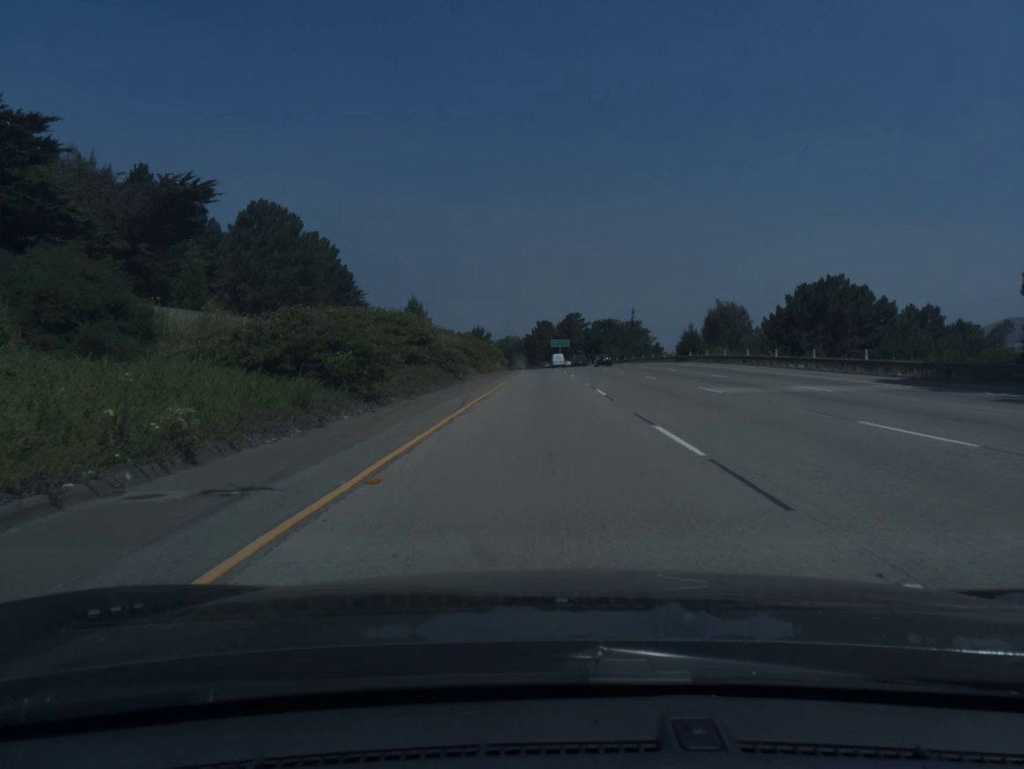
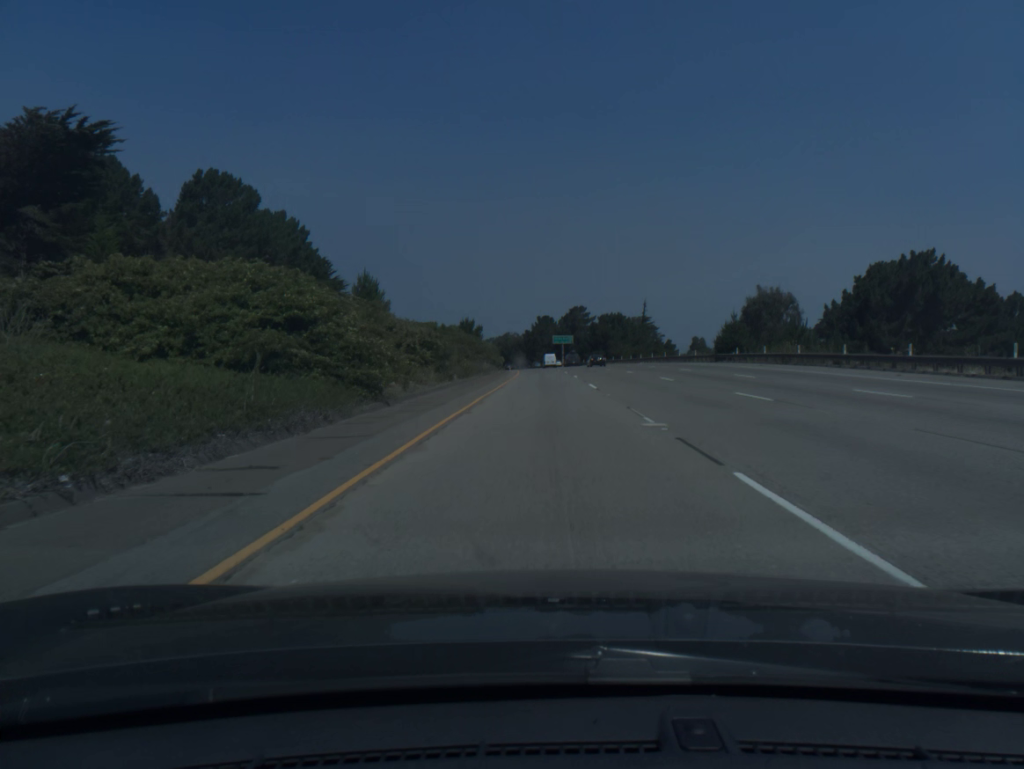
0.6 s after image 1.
(0.0, +19.9) m; 0°
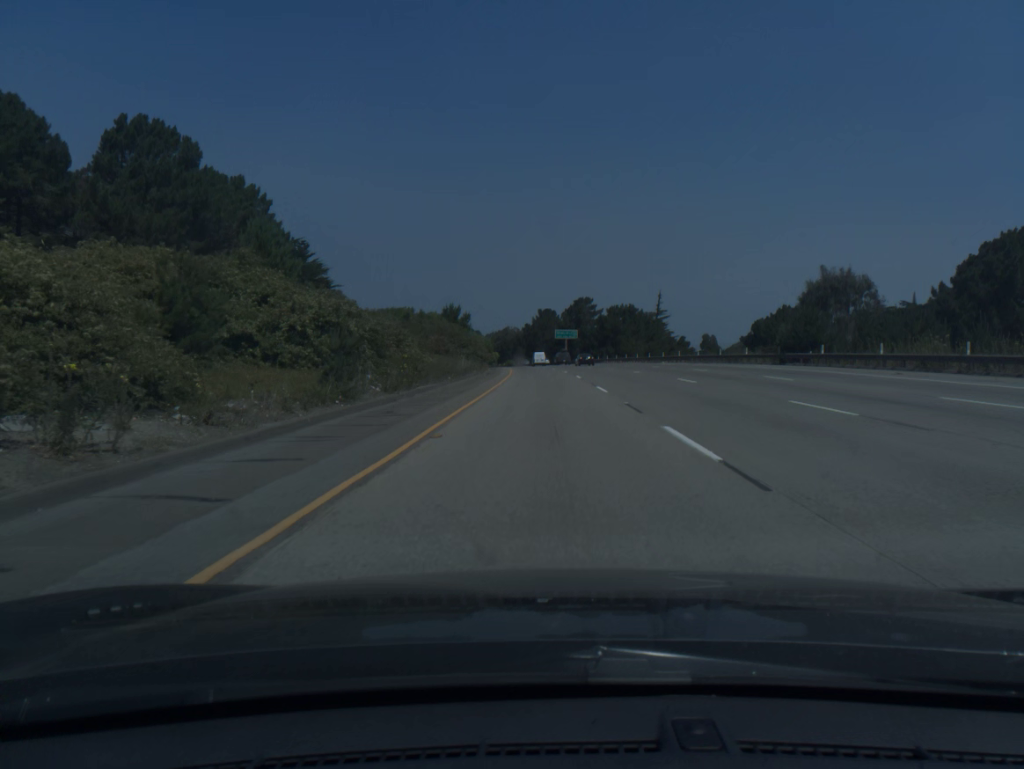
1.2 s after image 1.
(0.0, +19.9) m; 0°
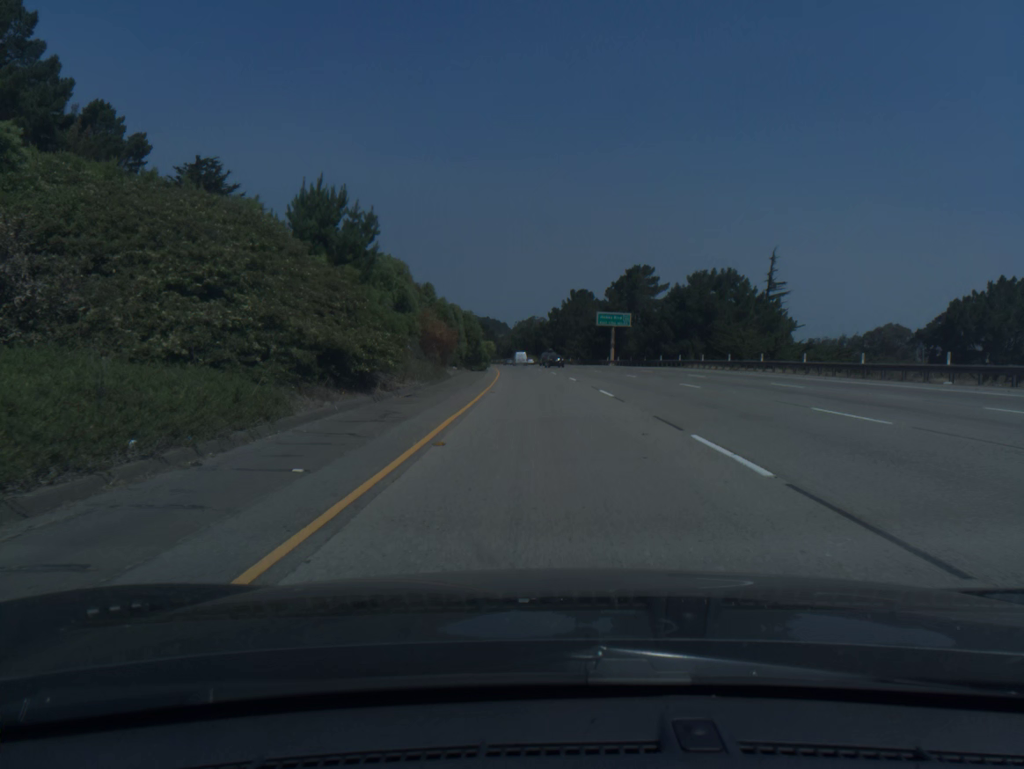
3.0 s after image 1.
(-0.7, +59.6) m; -2°
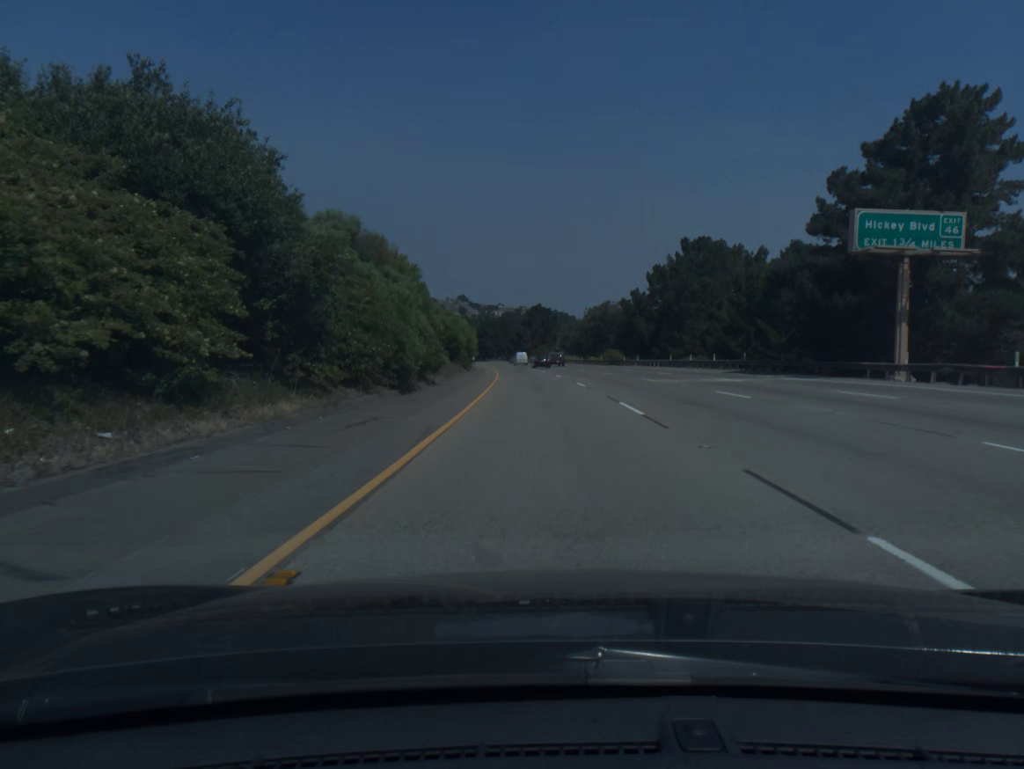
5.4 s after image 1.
(-3.2, +79.2) m; -5°
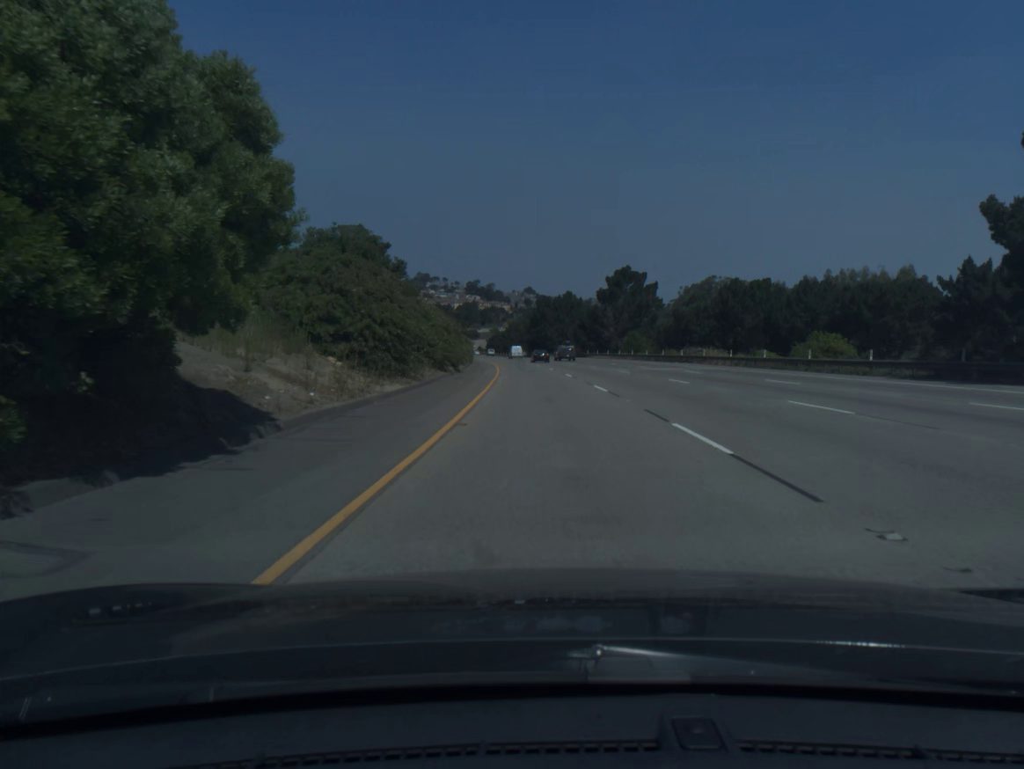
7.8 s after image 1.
(-3.5, +79.0) m; -5°
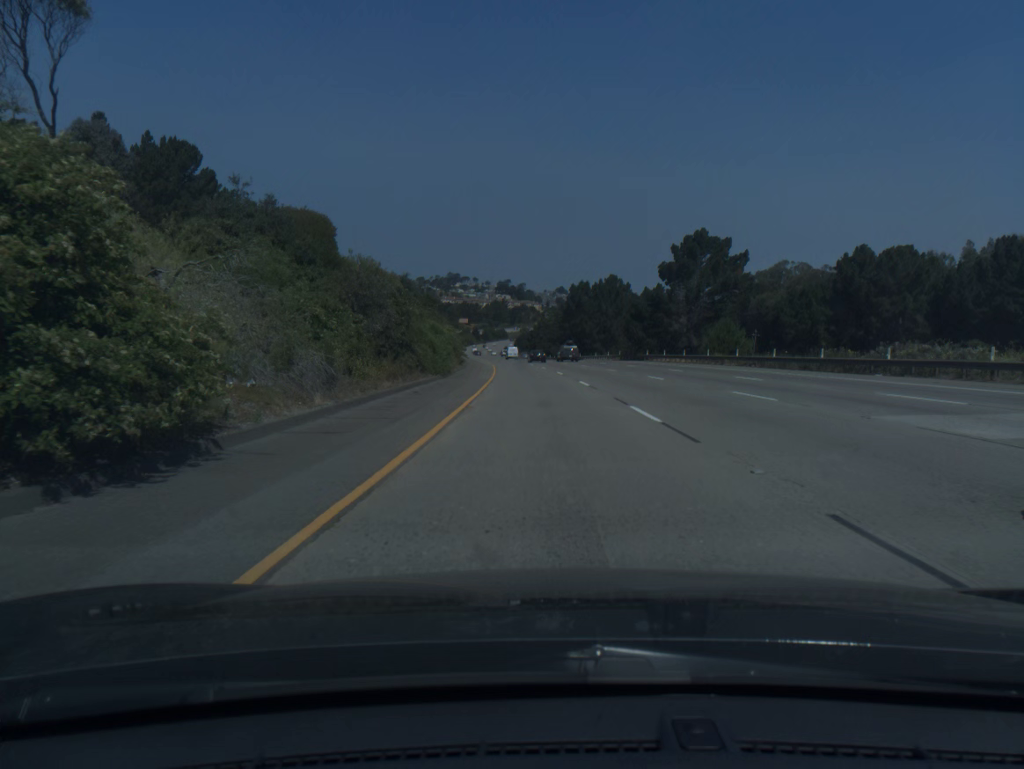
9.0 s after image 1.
(-0.8, +39.6) m; -2°
